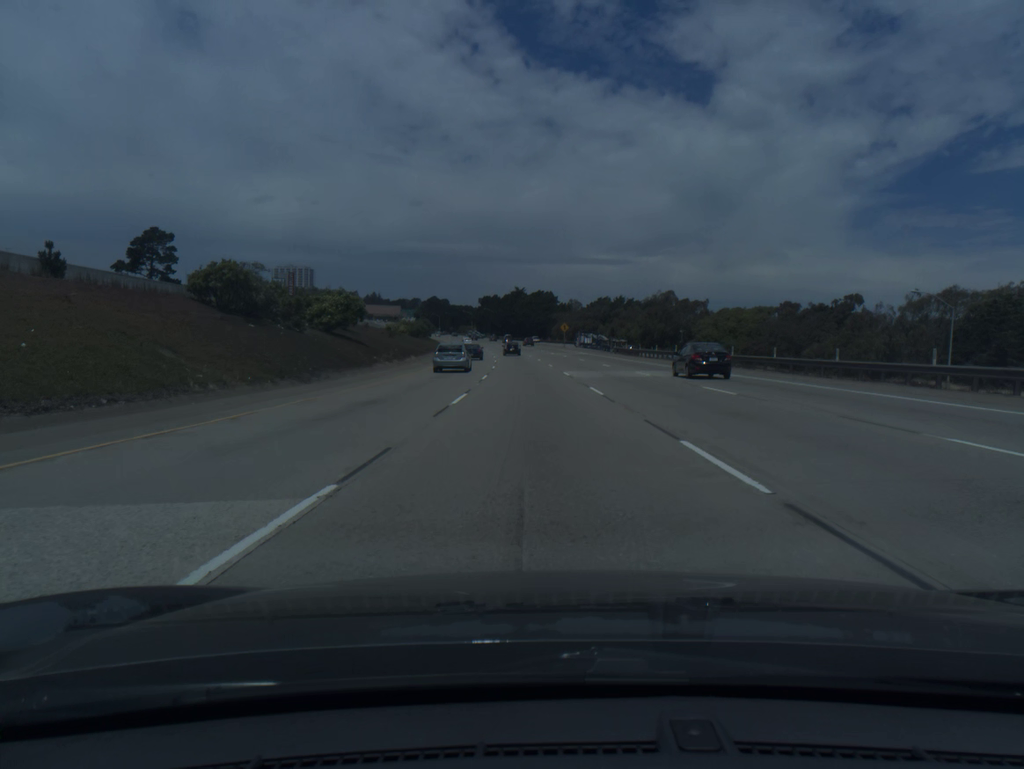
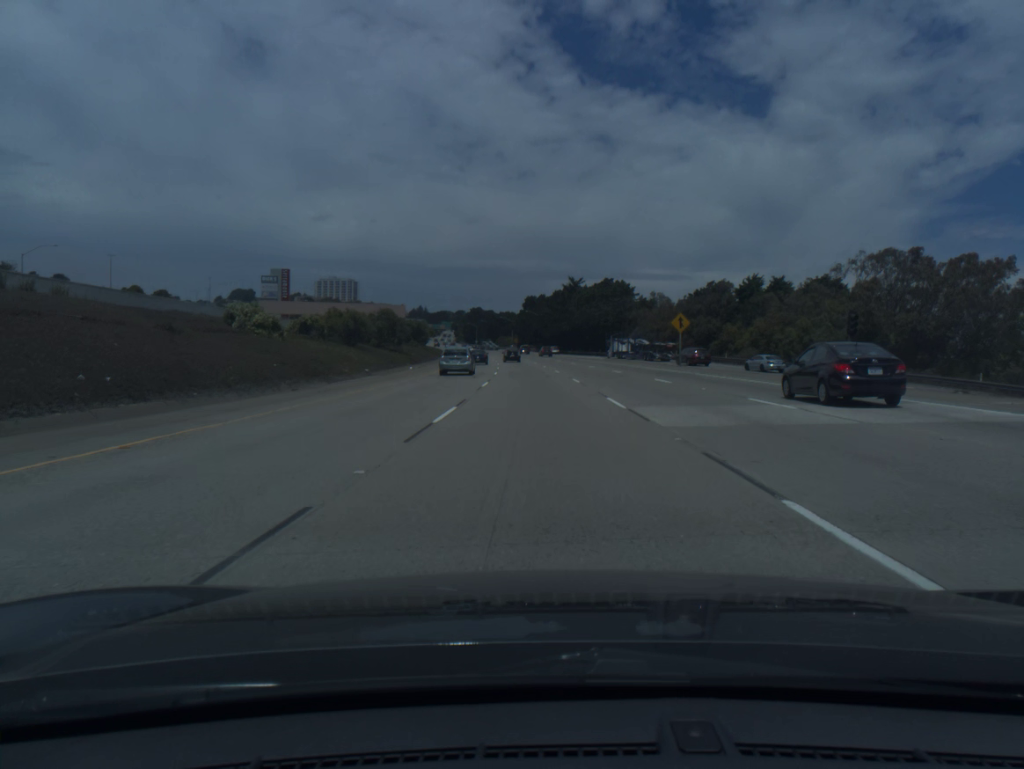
(-2.6, +76.9) m; -4°
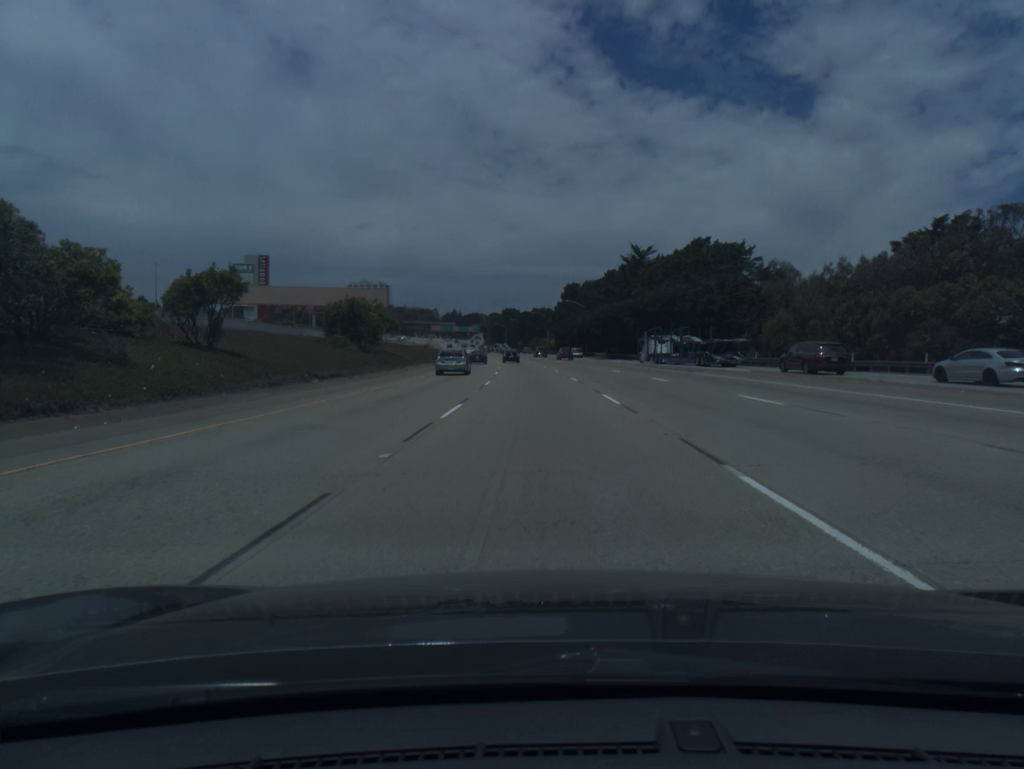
(-1.3, +57.1) m; -3°
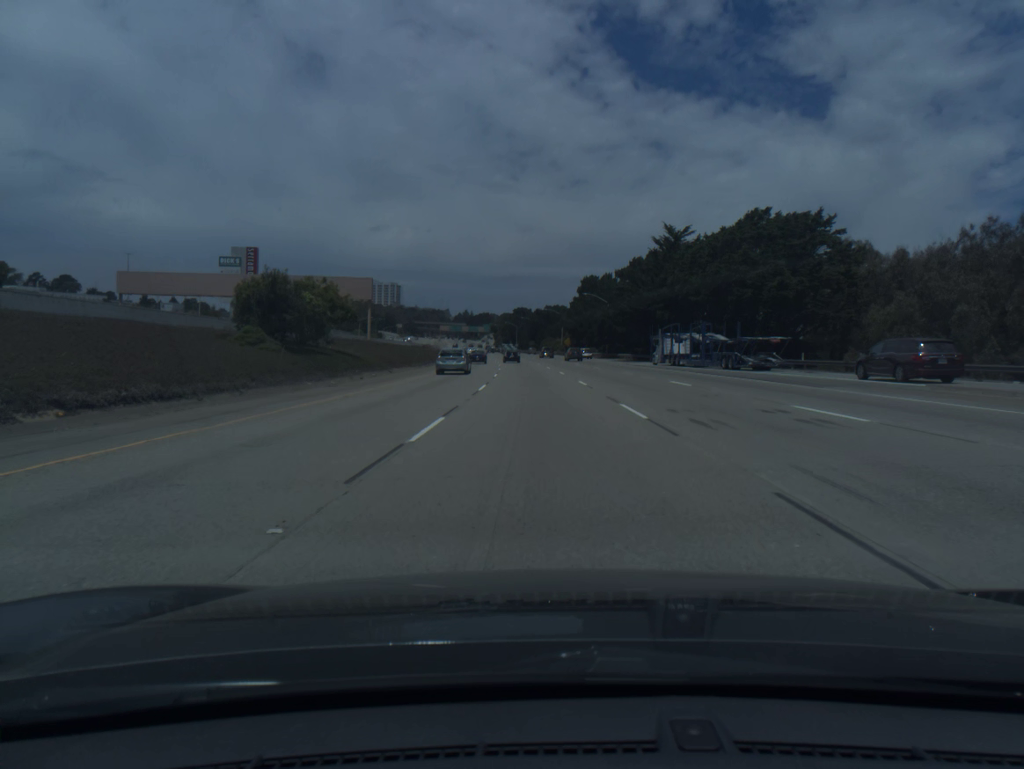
(-0.2, +19.0) m; -1°
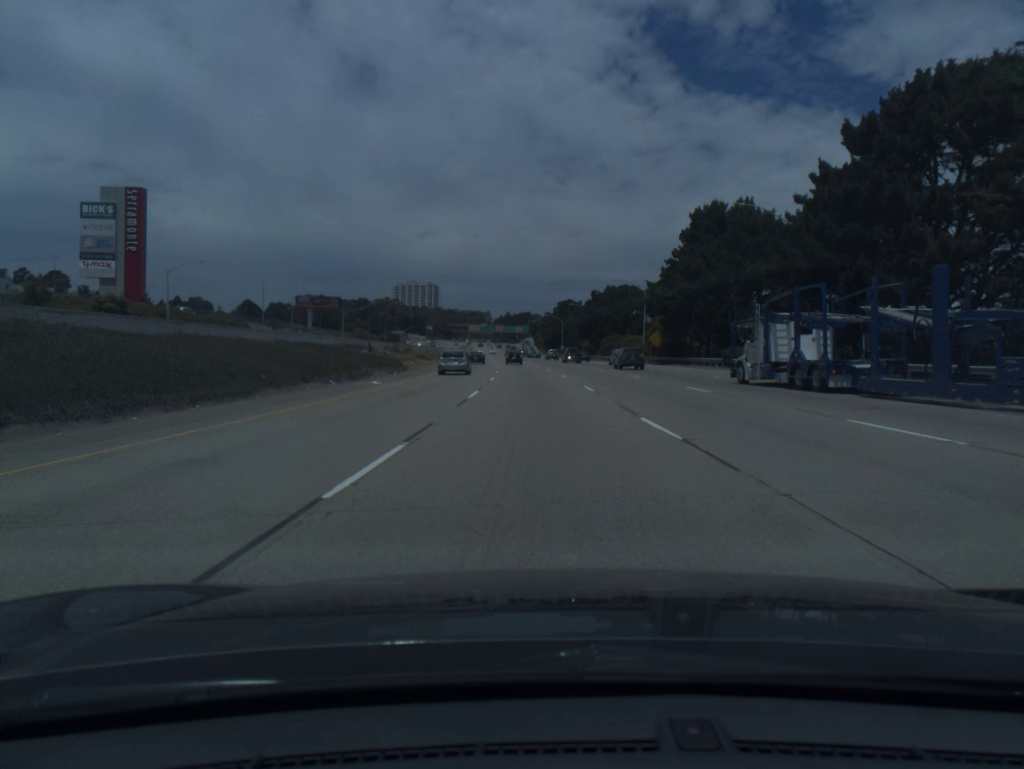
(-2.3, +76.0) m; -3°
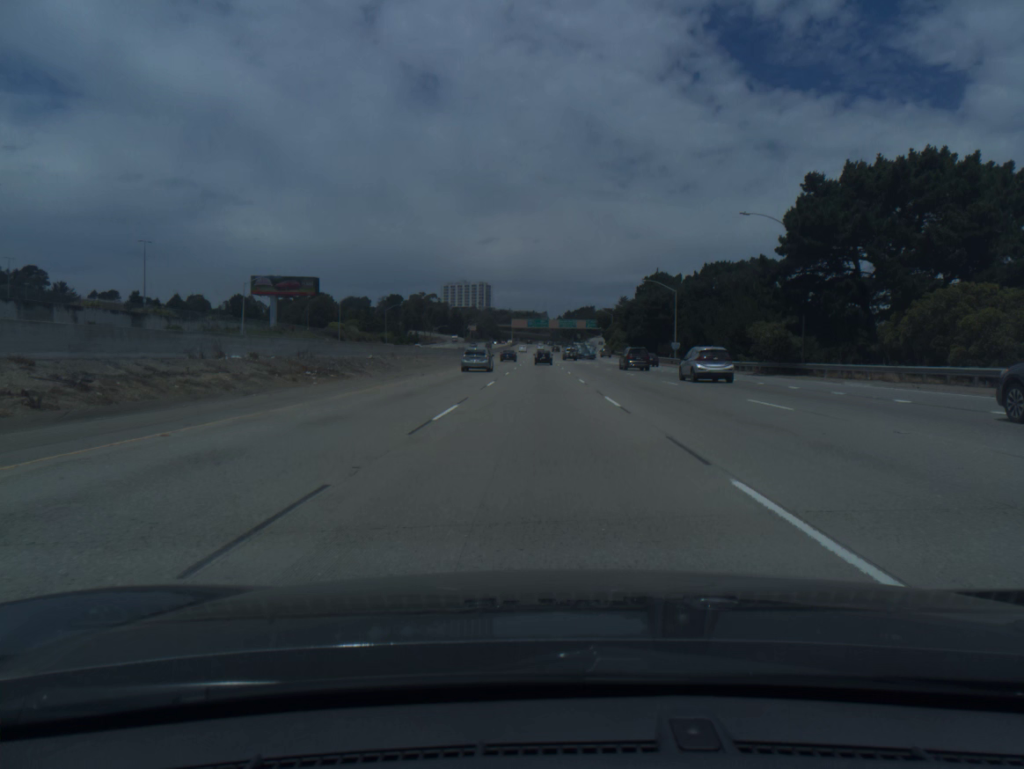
(-3.6, +95.0) m; -4°
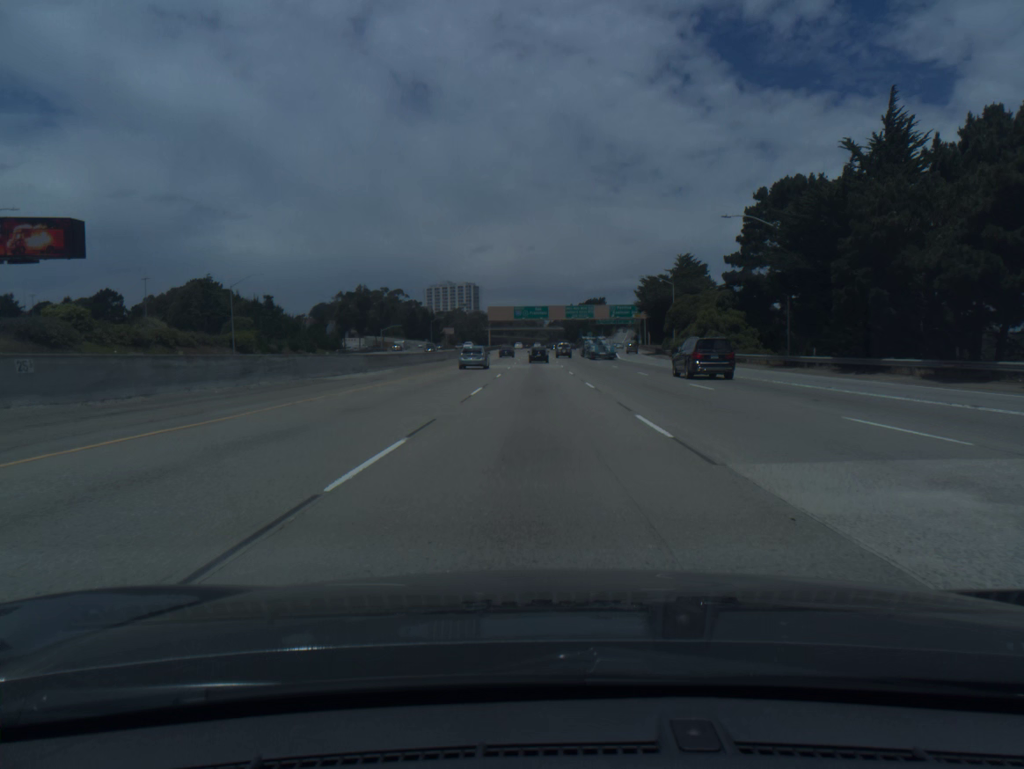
(-0.2, +94.9) m; 0°
